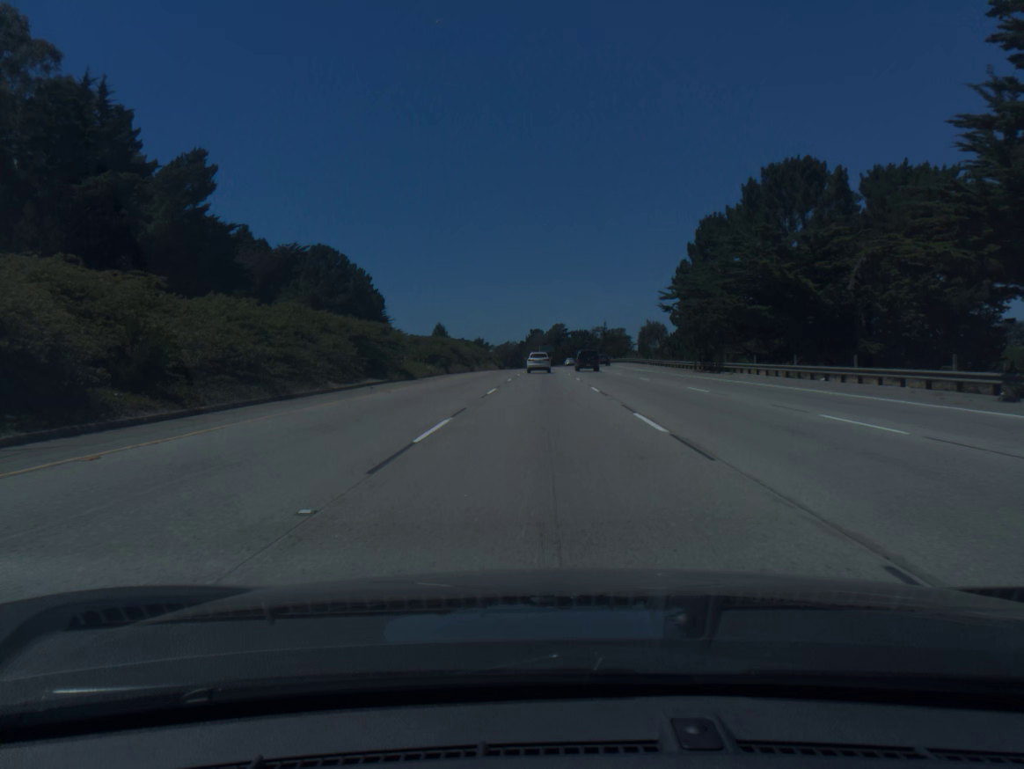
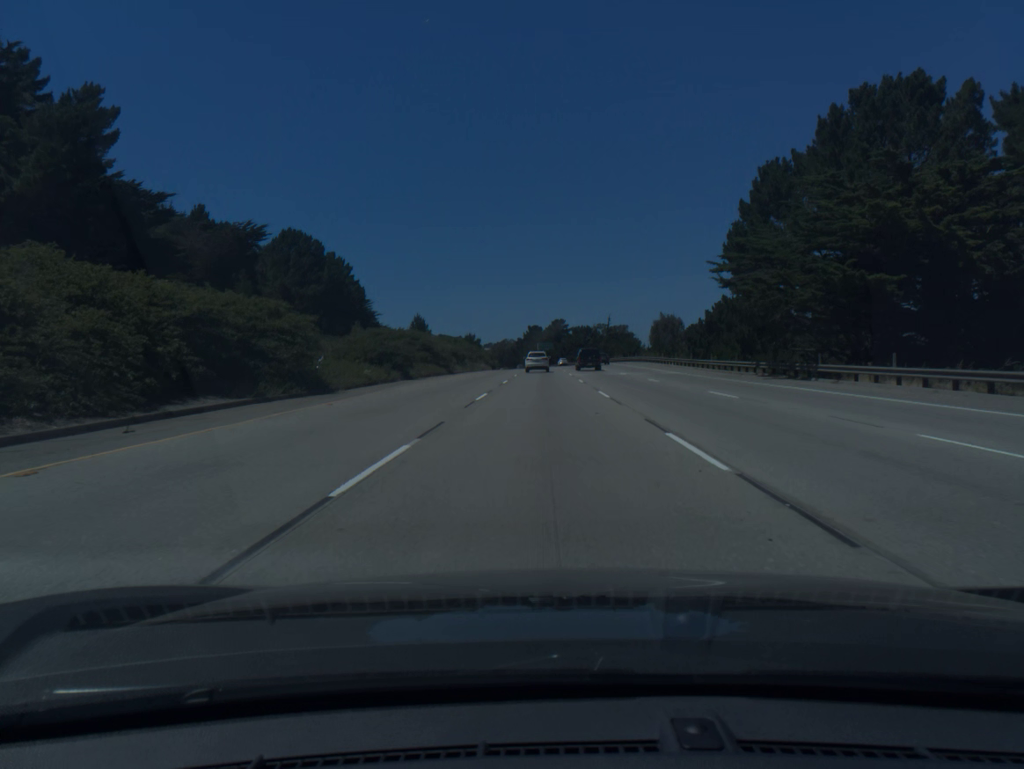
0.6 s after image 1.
(0.0, +18.8) m; 0°
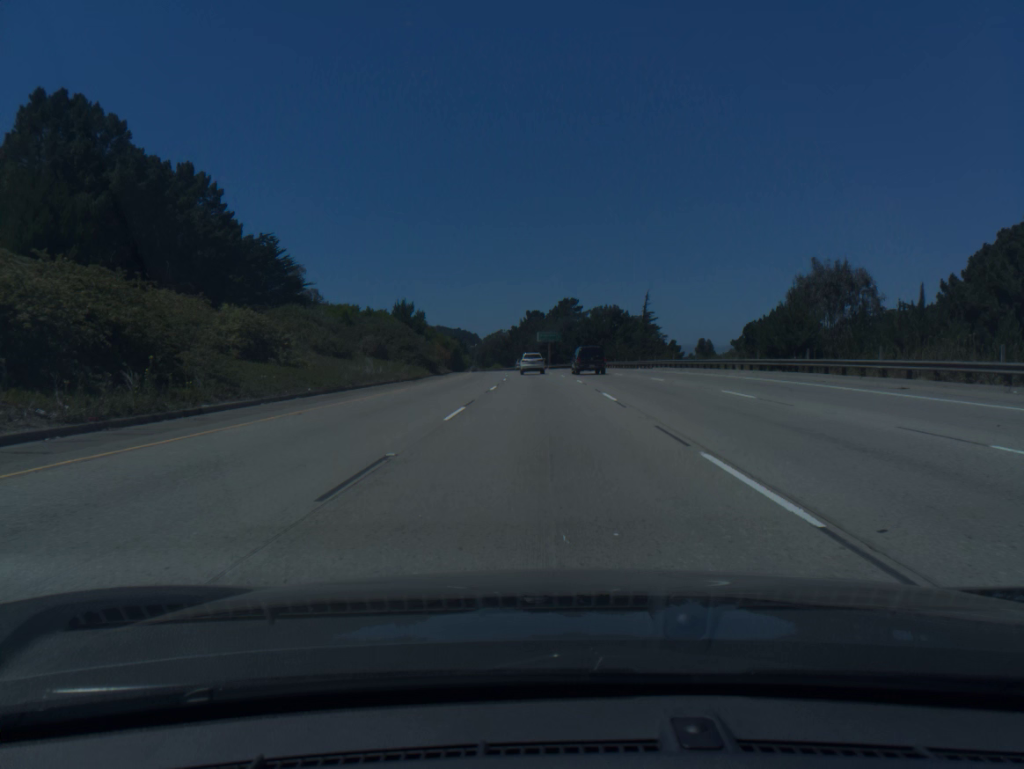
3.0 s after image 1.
(+0.2, +75.1) m; 0°
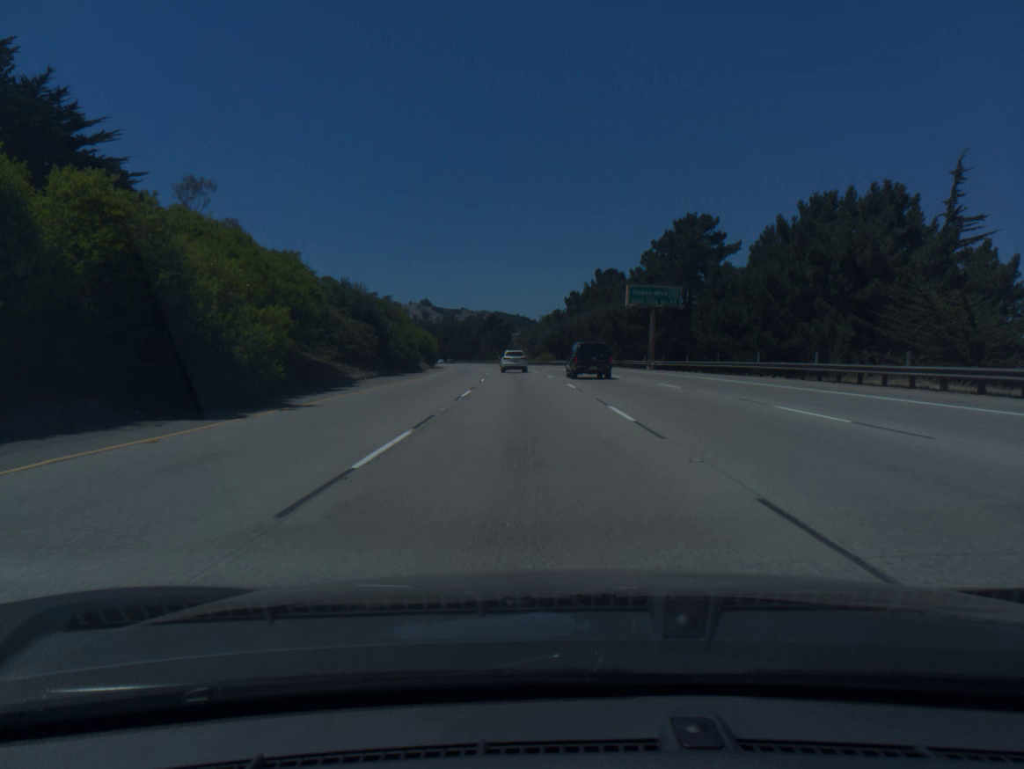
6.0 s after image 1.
(-2.6, +94.1) m; -4°
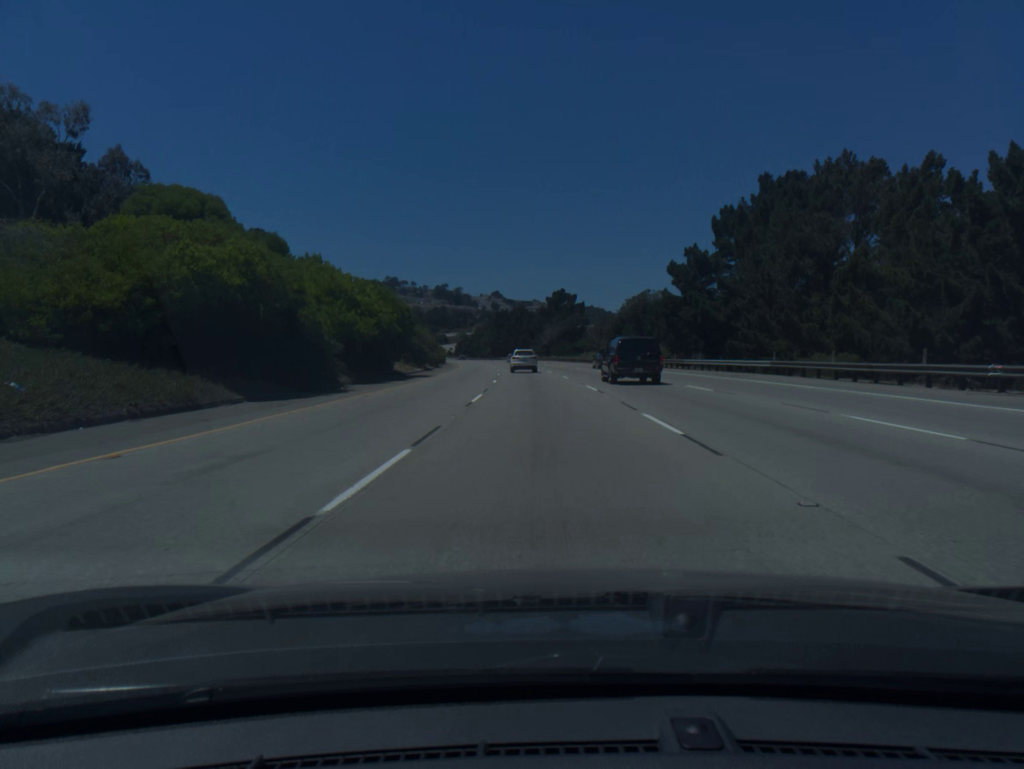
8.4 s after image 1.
(-3.6, +75.2) m; -5°
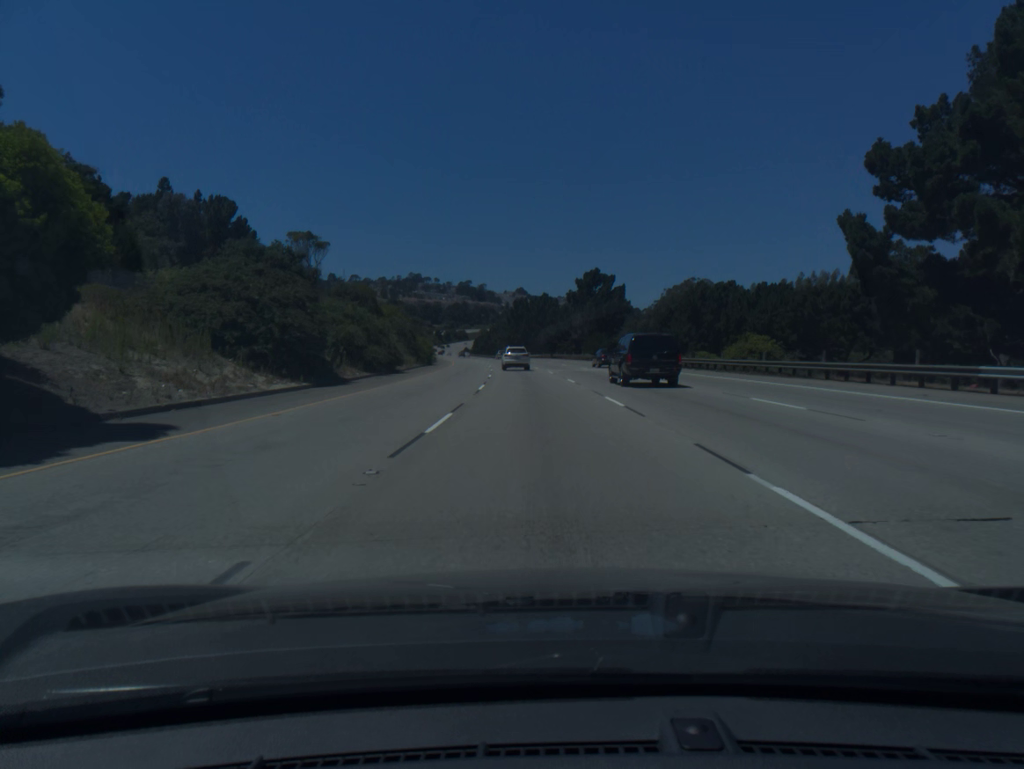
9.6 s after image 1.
(-0.6, +37.6) m; -2°
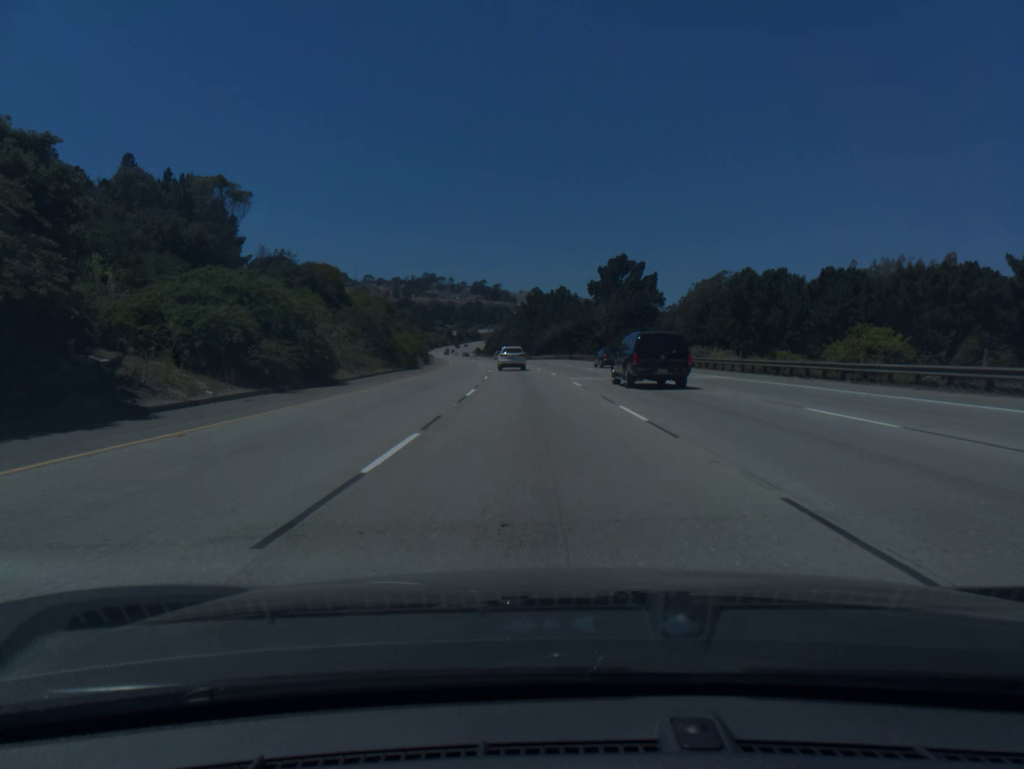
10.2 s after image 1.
(-0.2, +18.8) m; -1°
